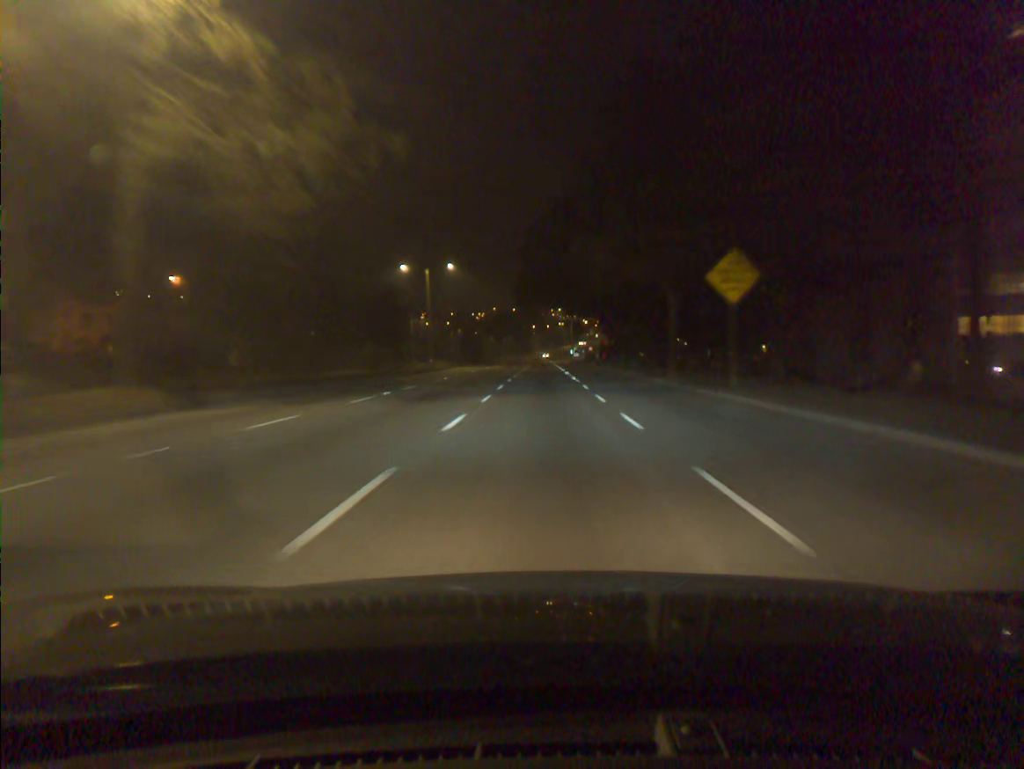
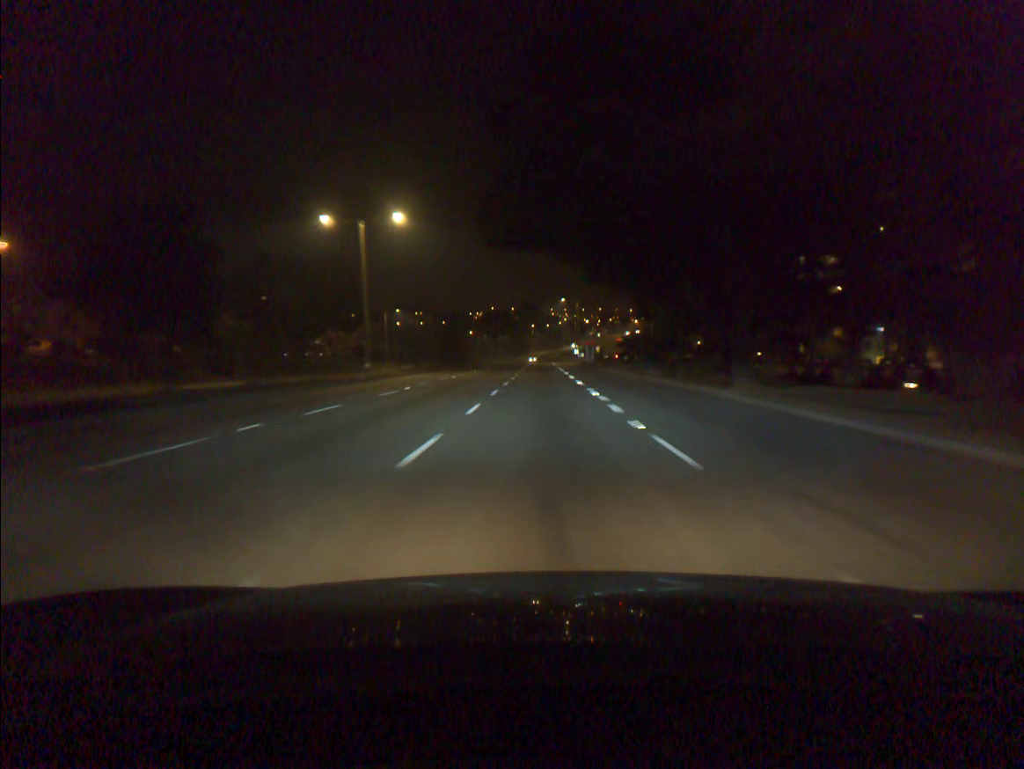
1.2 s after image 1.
(+0.1, +26.3) m; 0°
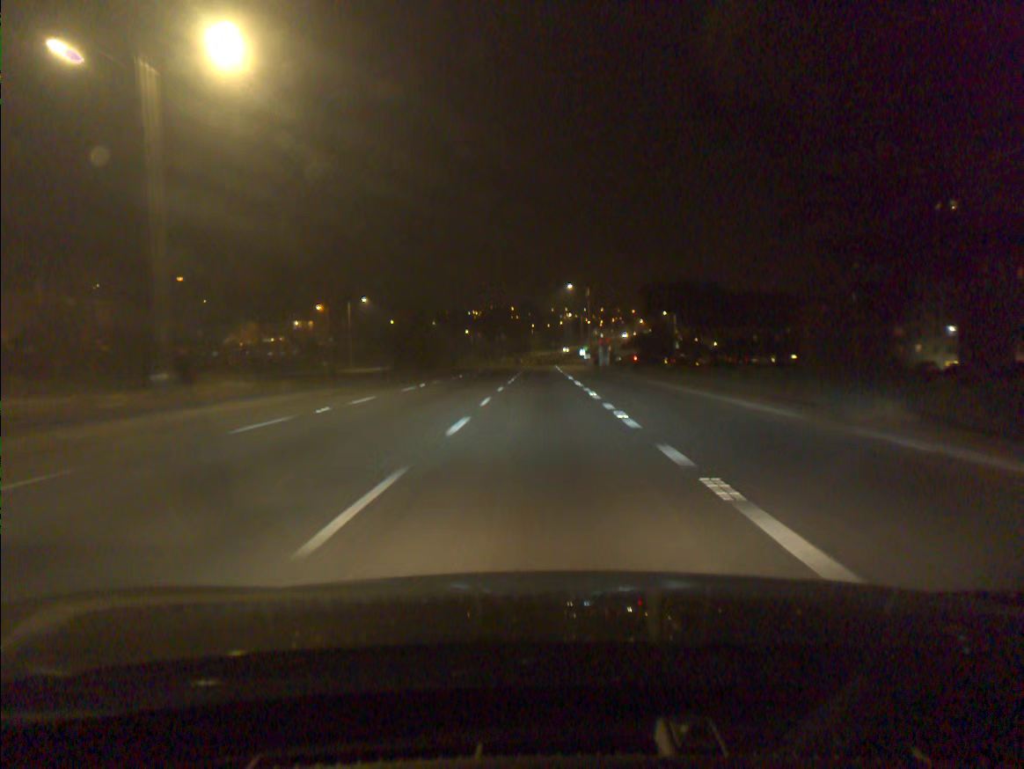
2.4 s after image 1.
(0.0, +25.7) m; 0°
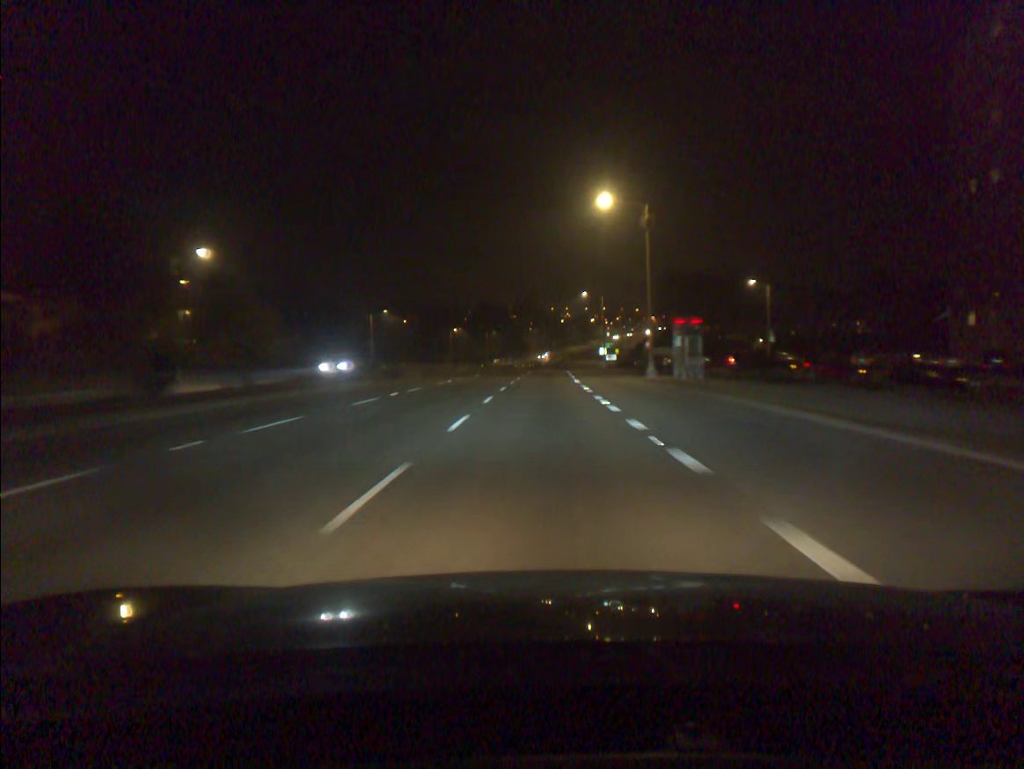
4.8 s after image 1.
(-0.1, +51.3) m; 0°
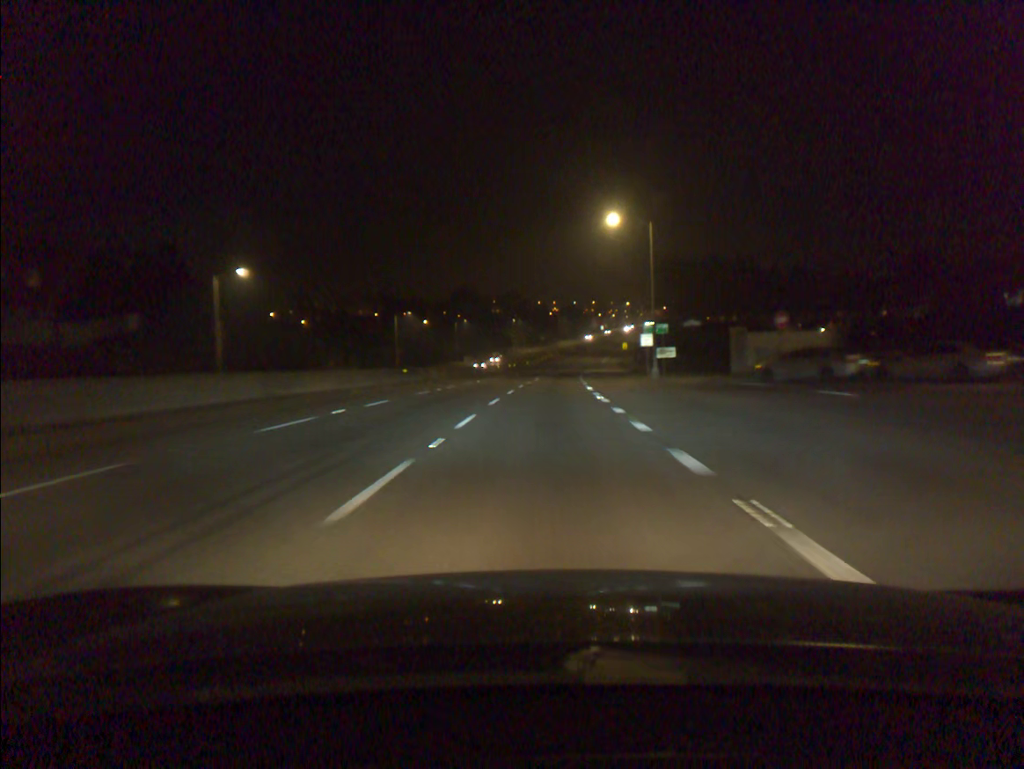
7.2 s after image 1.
(+0.4, +51.3) m; +1°
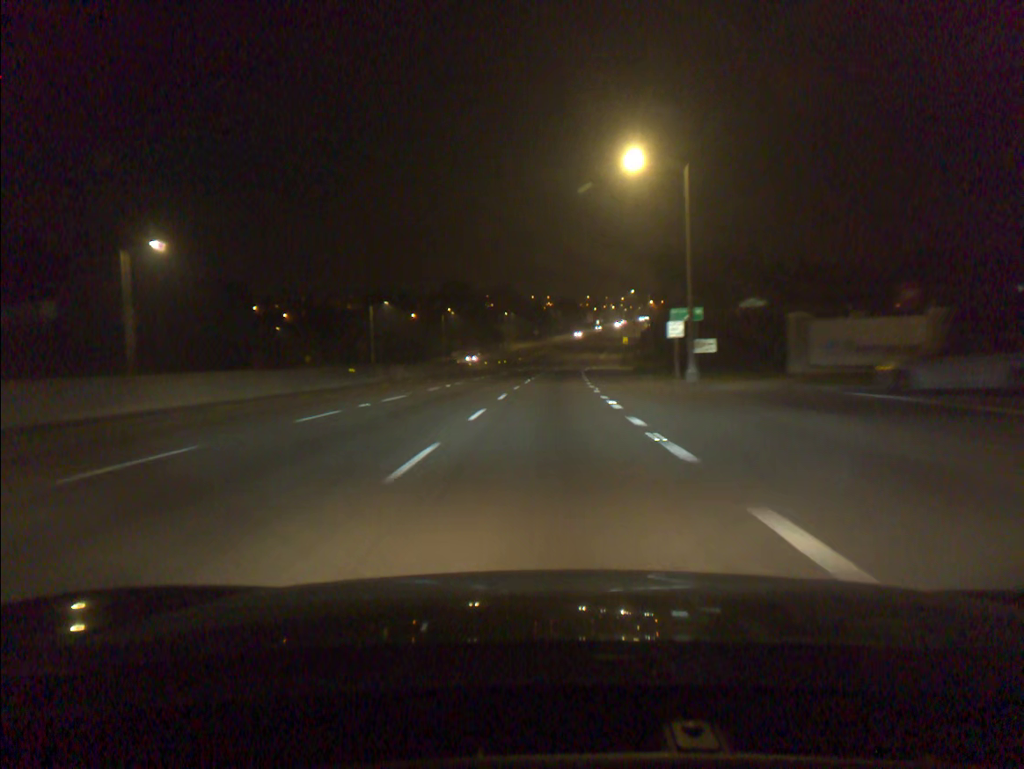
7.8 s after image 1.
(0.0, +12.9) m; 0°
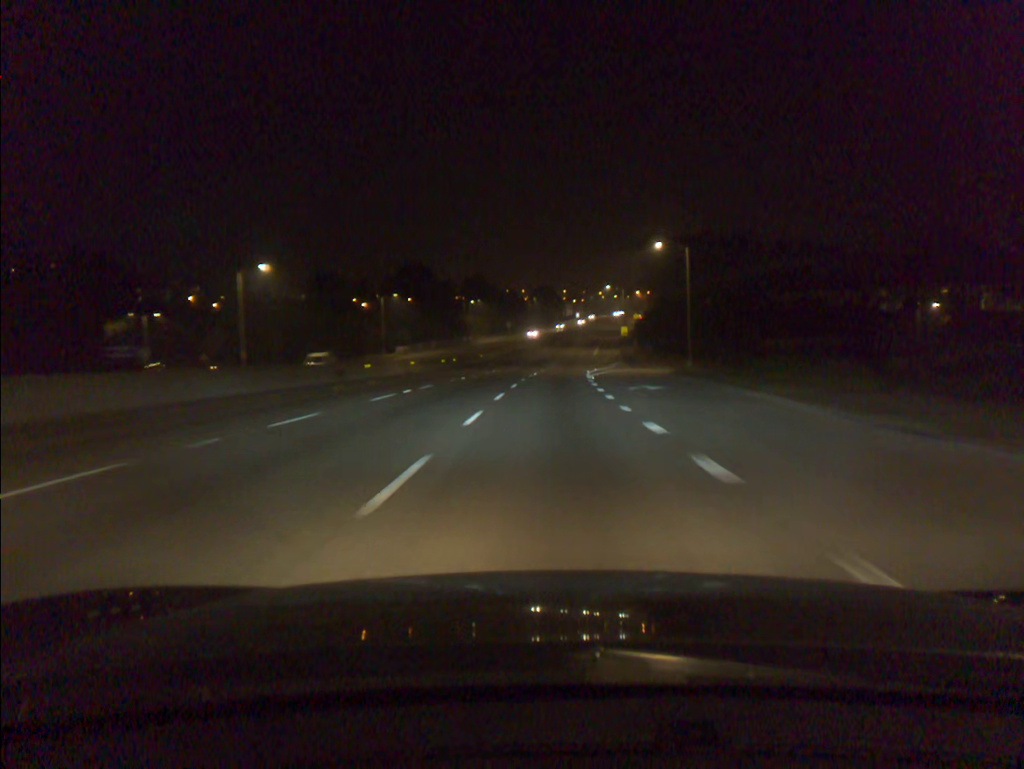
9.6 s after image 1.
(+0.6, +38.6) m; +2°
